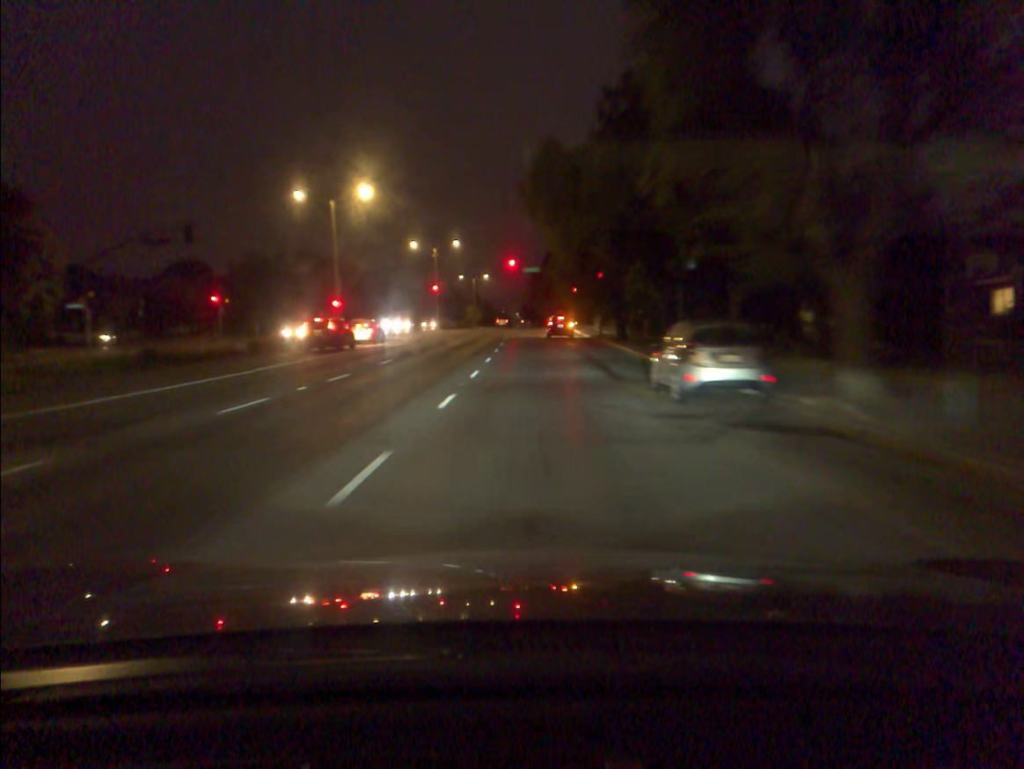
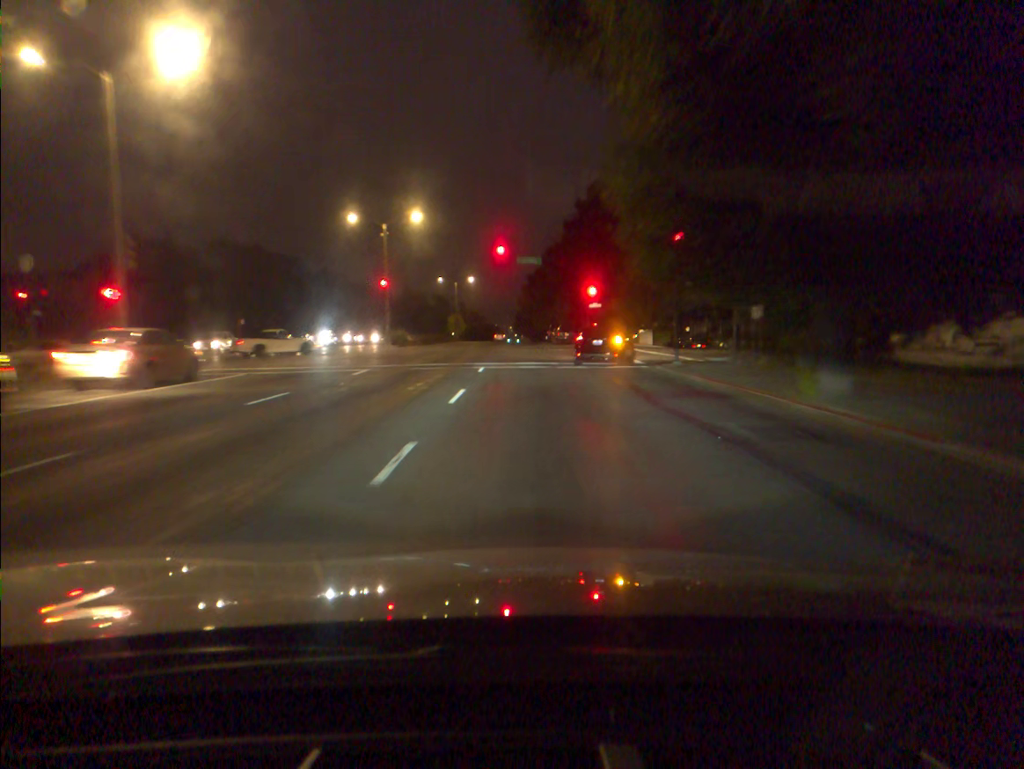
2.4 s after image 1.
(0.0, +28.8) m; +1°
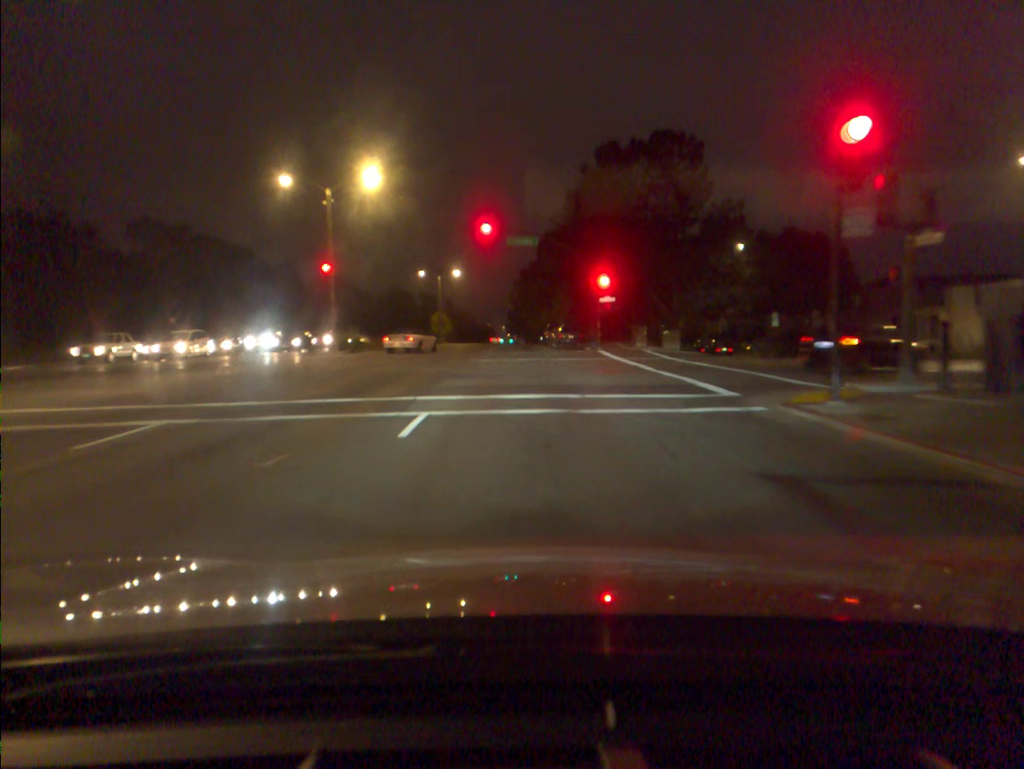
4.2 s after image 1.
(+0.1, +14.1) m; +1°
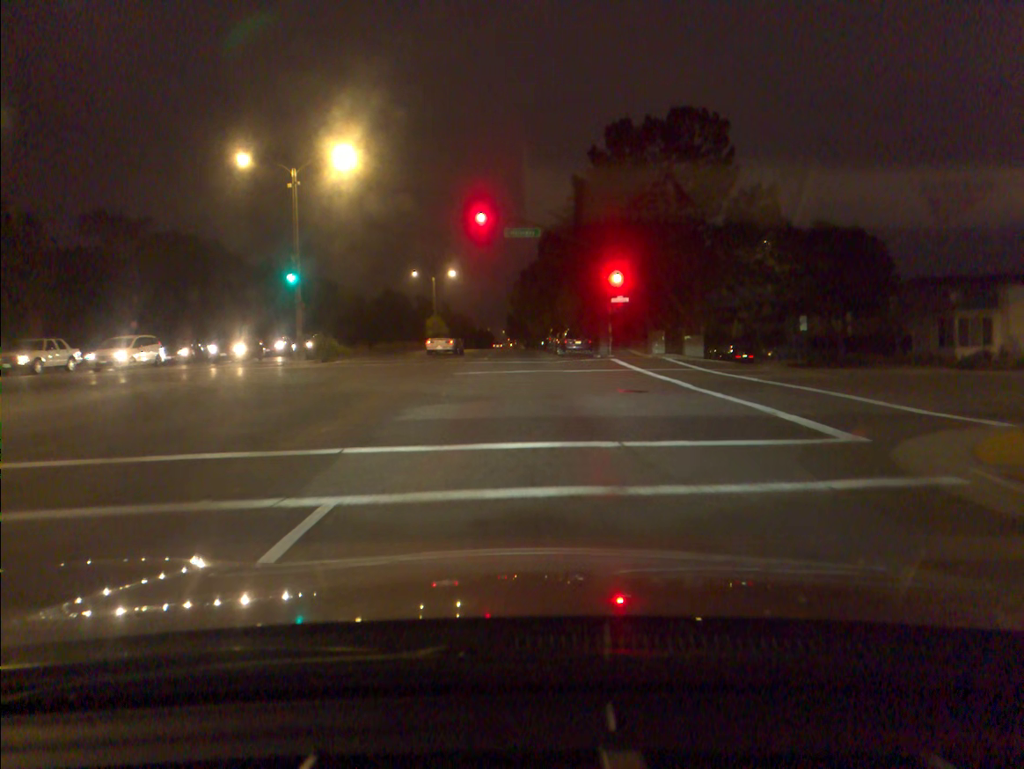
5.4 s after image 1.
(0.0, +5.9) m; 0°
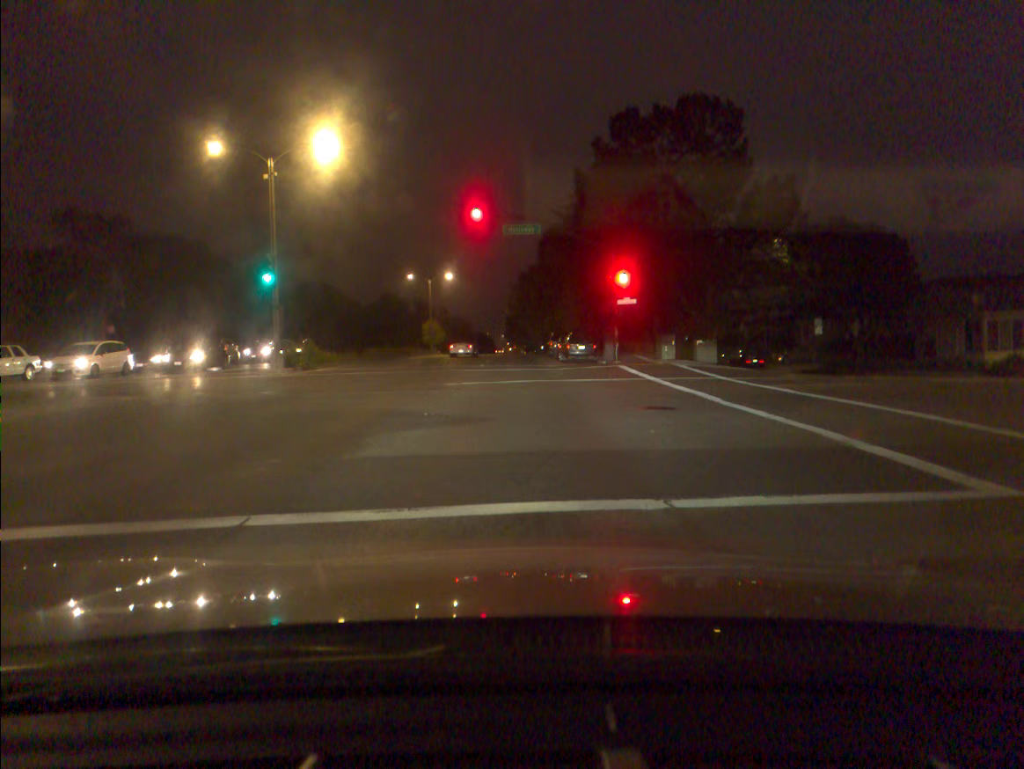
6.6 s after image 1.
(0.0, +3.2) m; +1°
